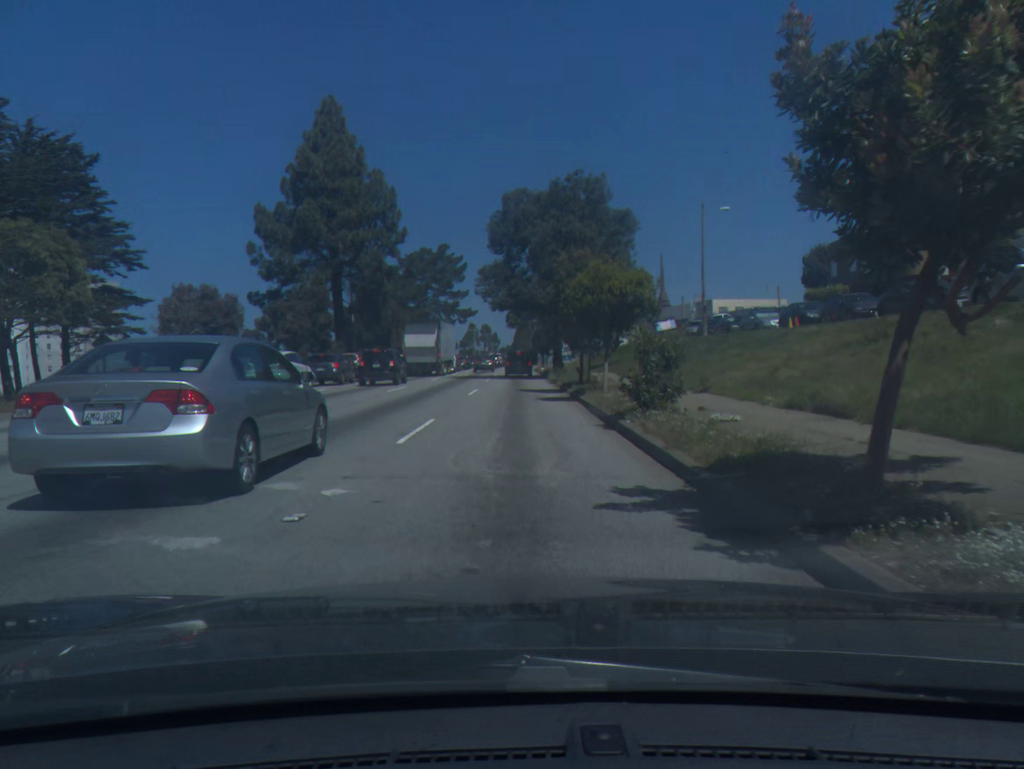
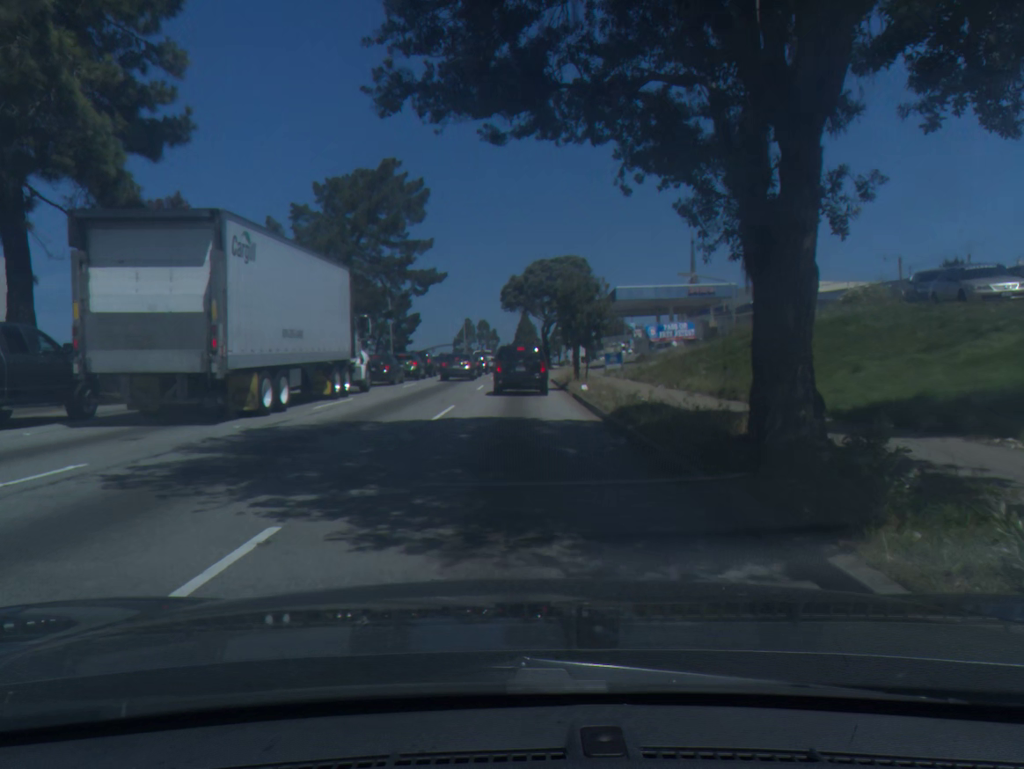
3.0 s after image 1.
(0.0, +40.1) m; 0°
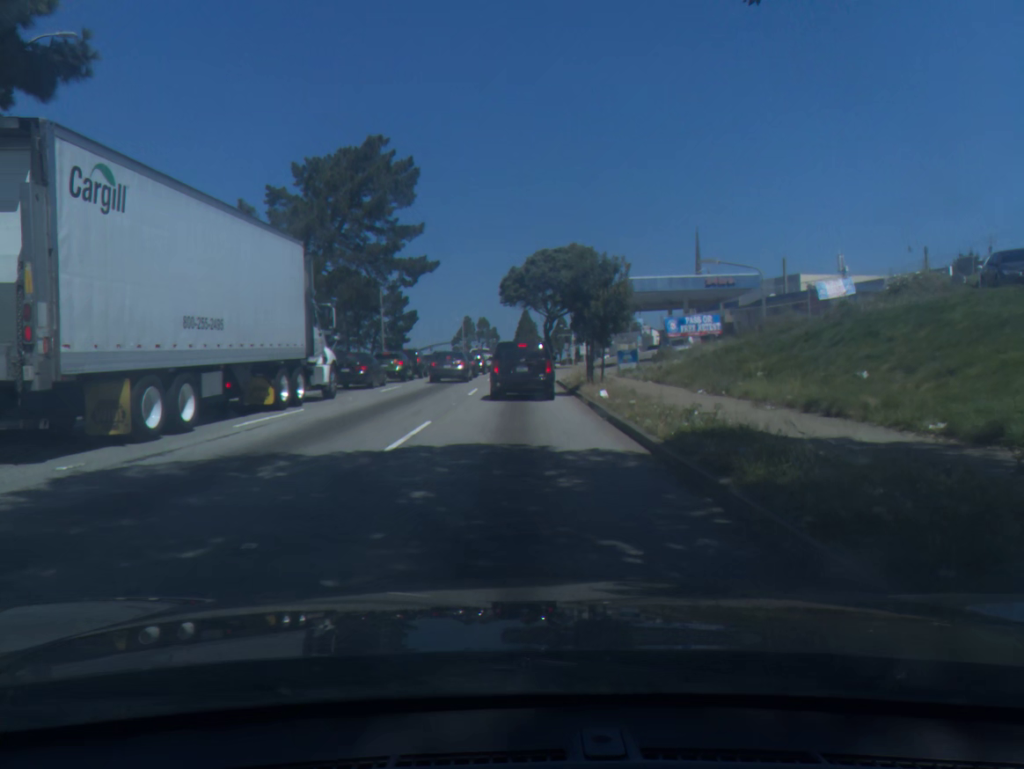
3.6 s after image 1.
(0.0, +5.4) m; 0°
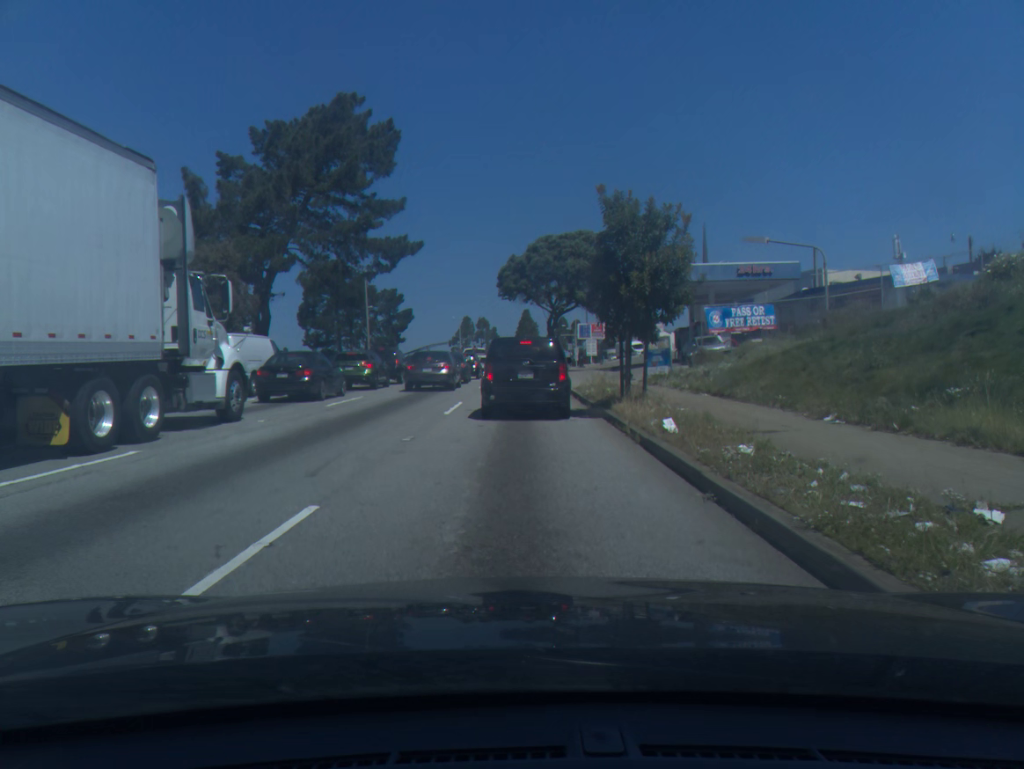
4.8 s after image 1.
(0.0, +8.3) m; 0°
